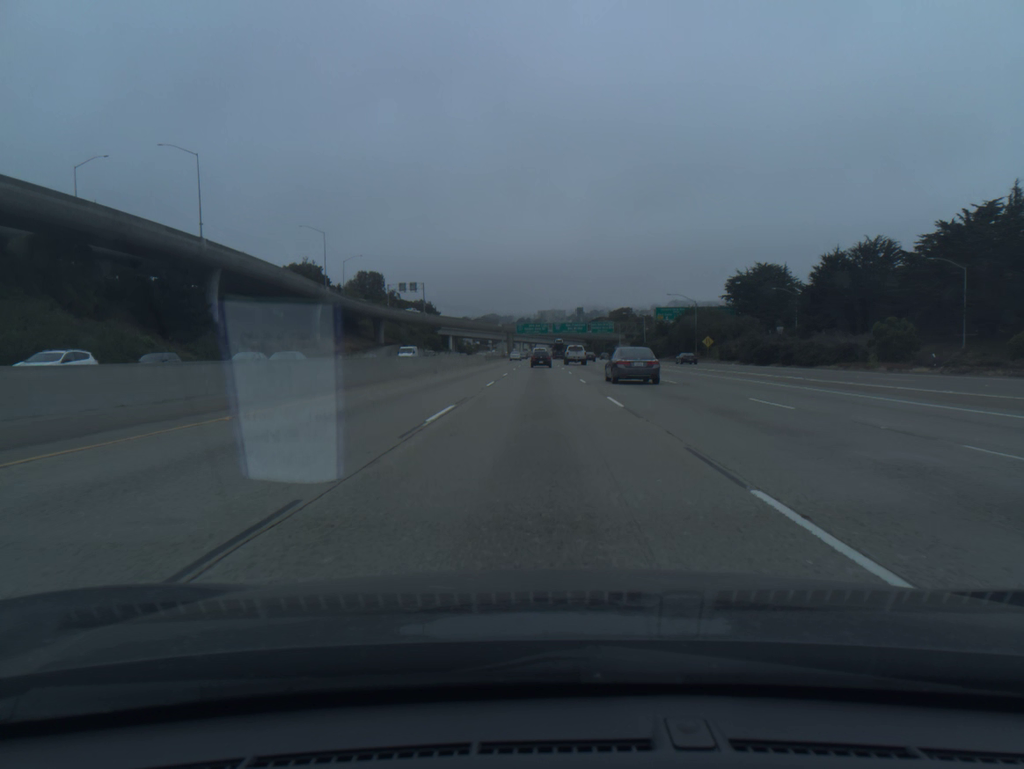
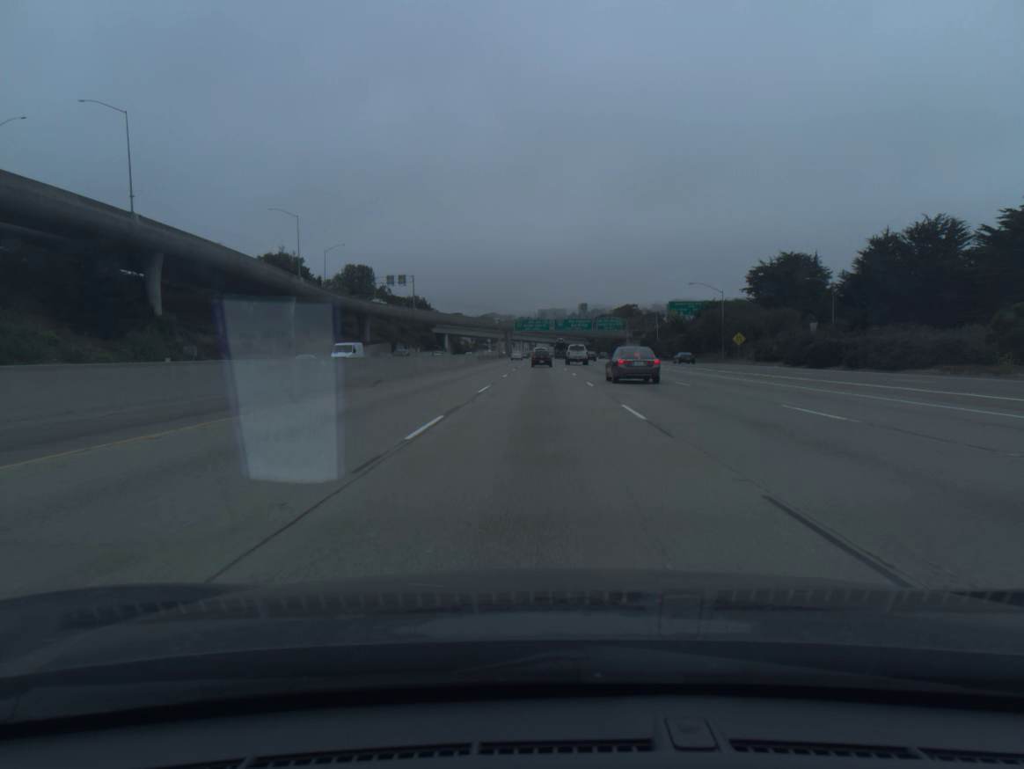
(0.0, +17.5) m; 0°
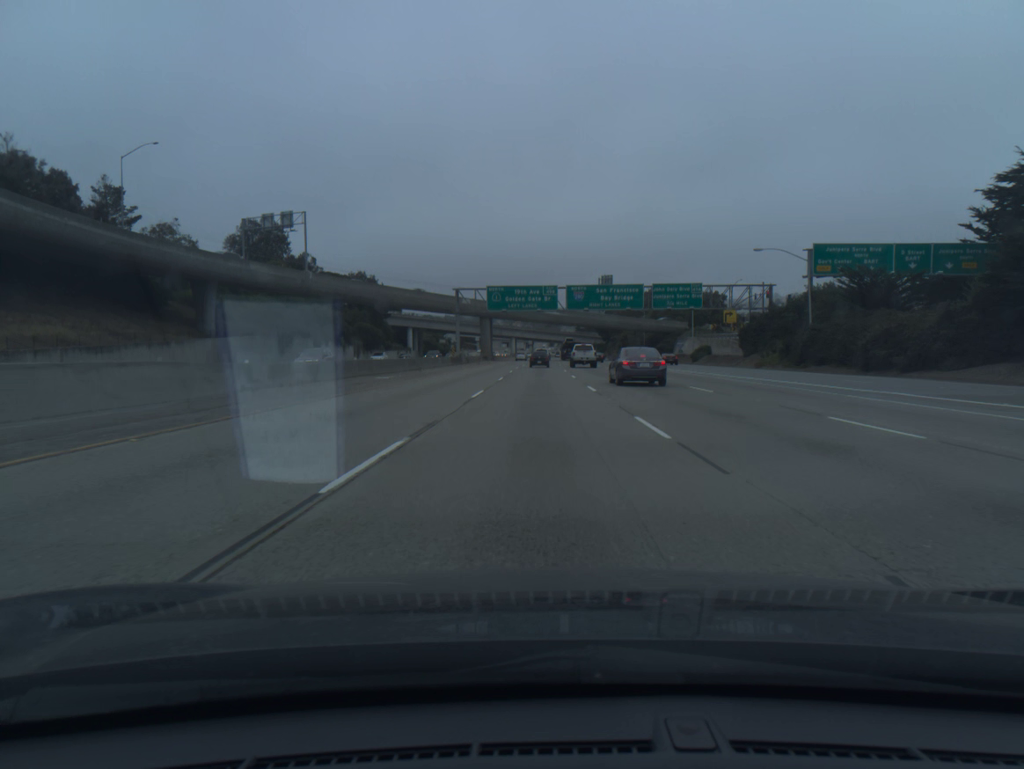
(+0.4, +88.1) m; 0°
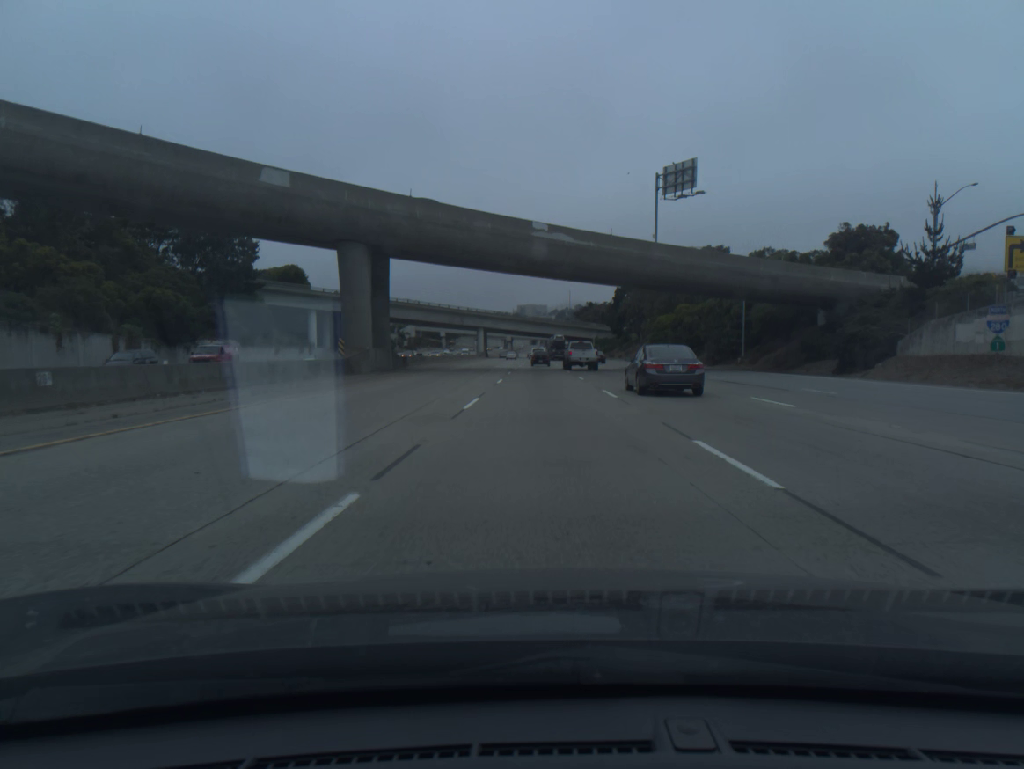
(+0.4, +89.6) m; +1°
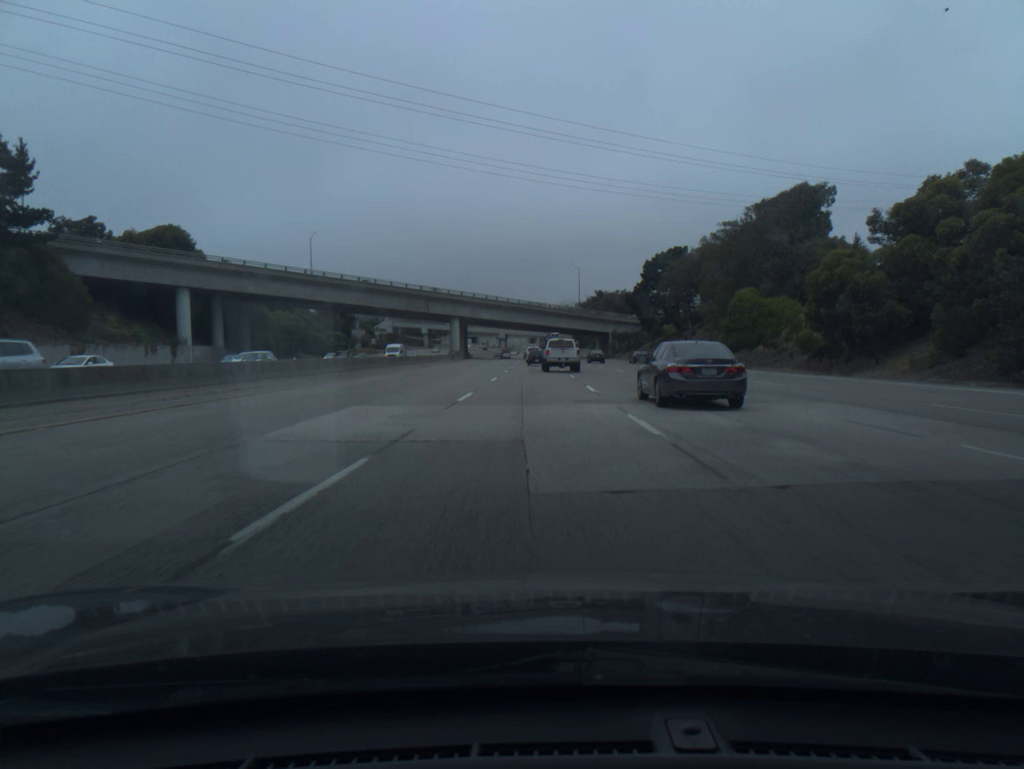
(+0.4, +54.6) m; 0°
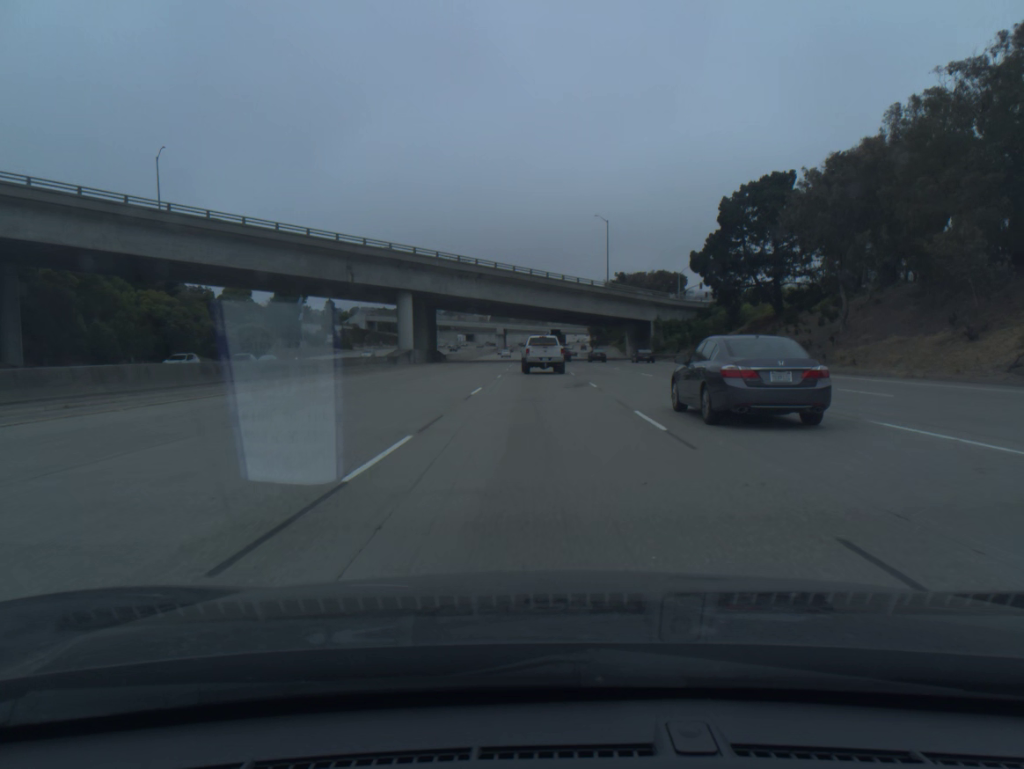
(-0.2, +54.1) m; 0°
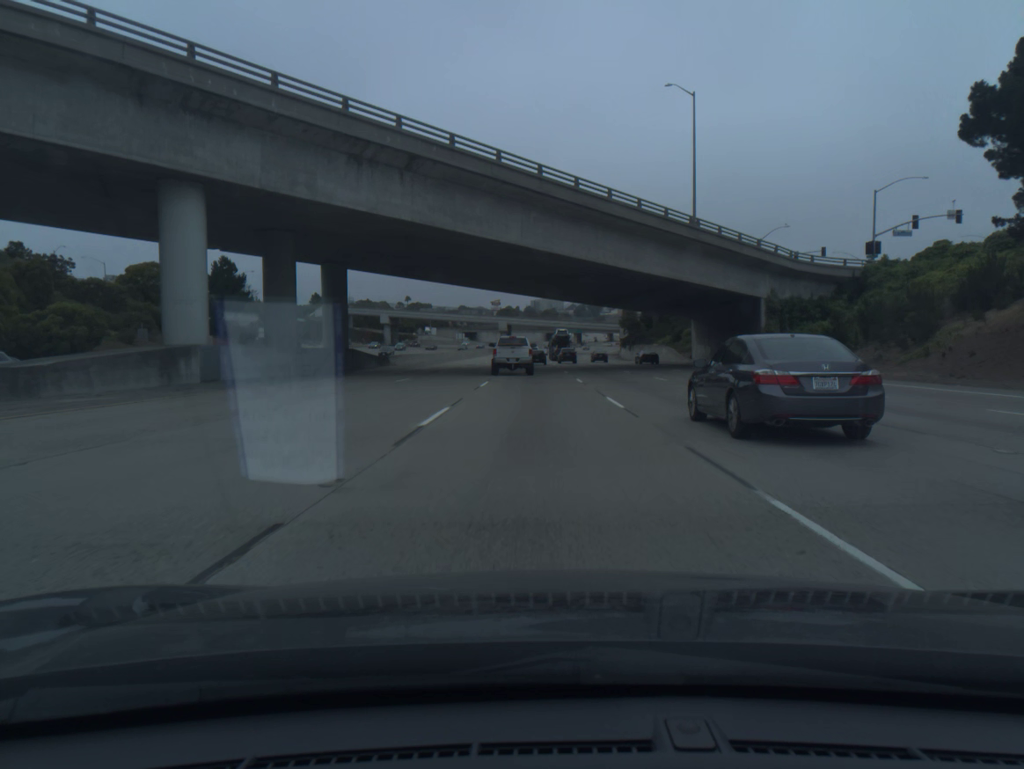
(-0.3, +52.1) m; -1°
